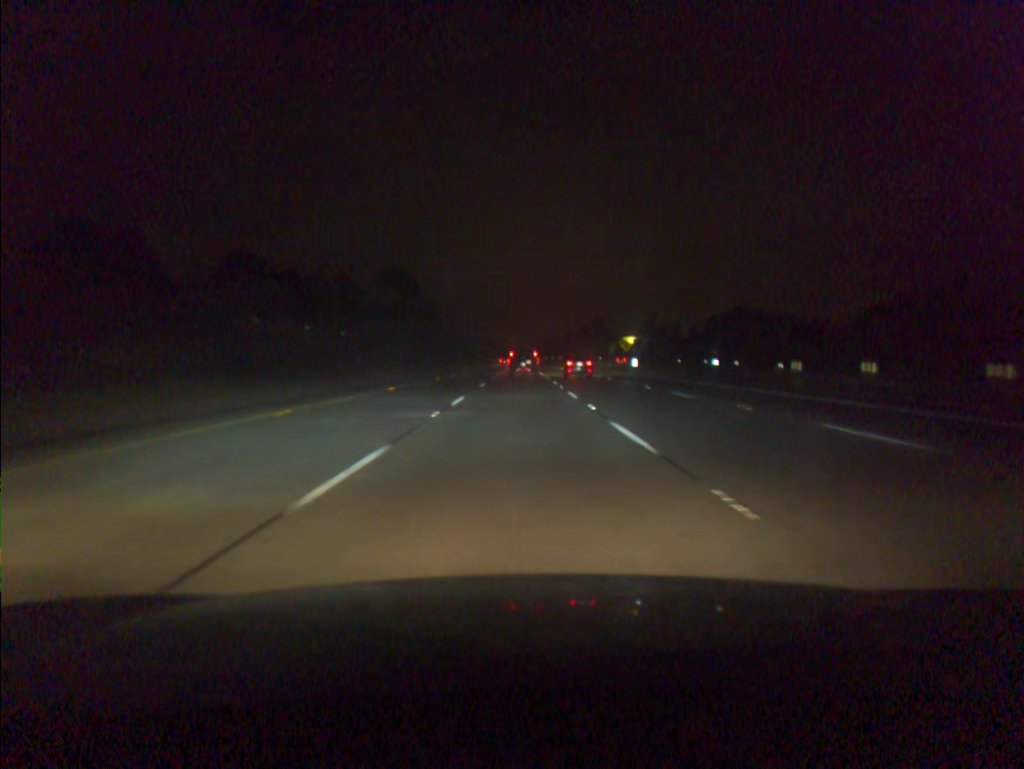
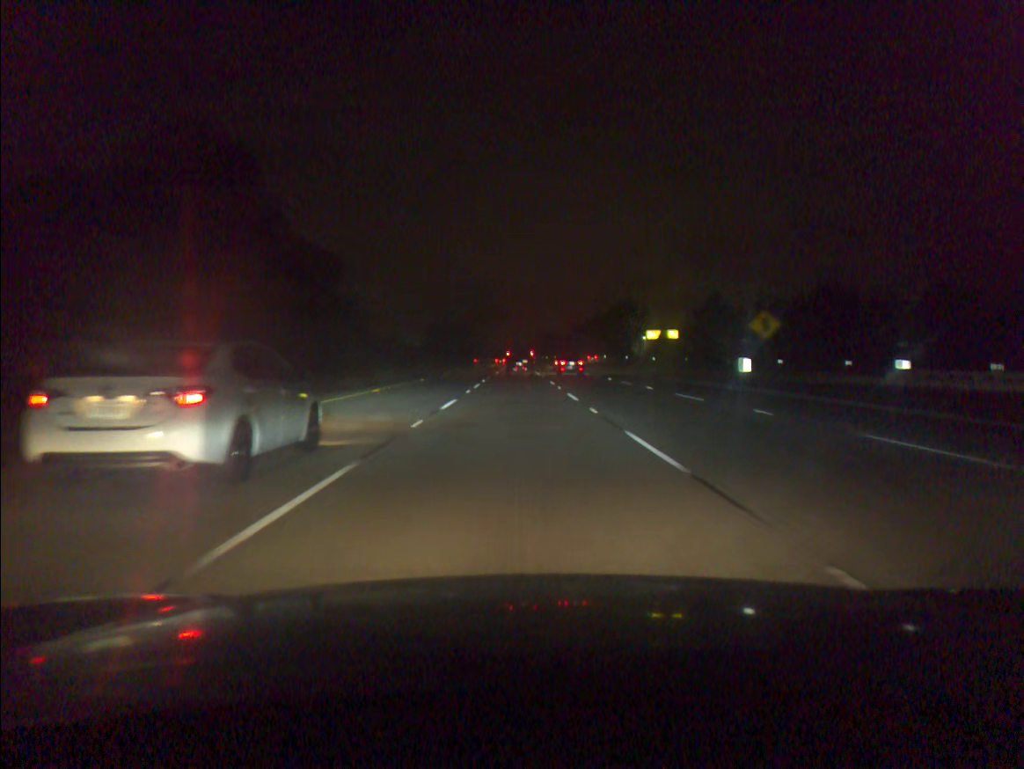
(+0.1, +60.2) m; 0°
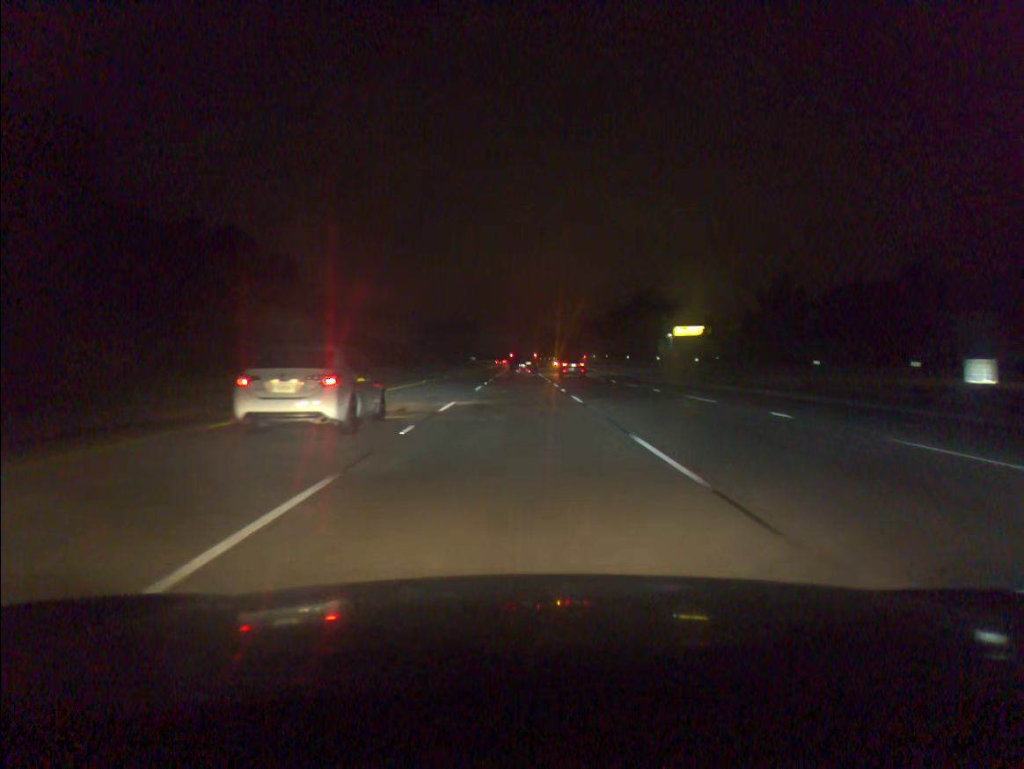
(-0.1, +30.2) m; 0°
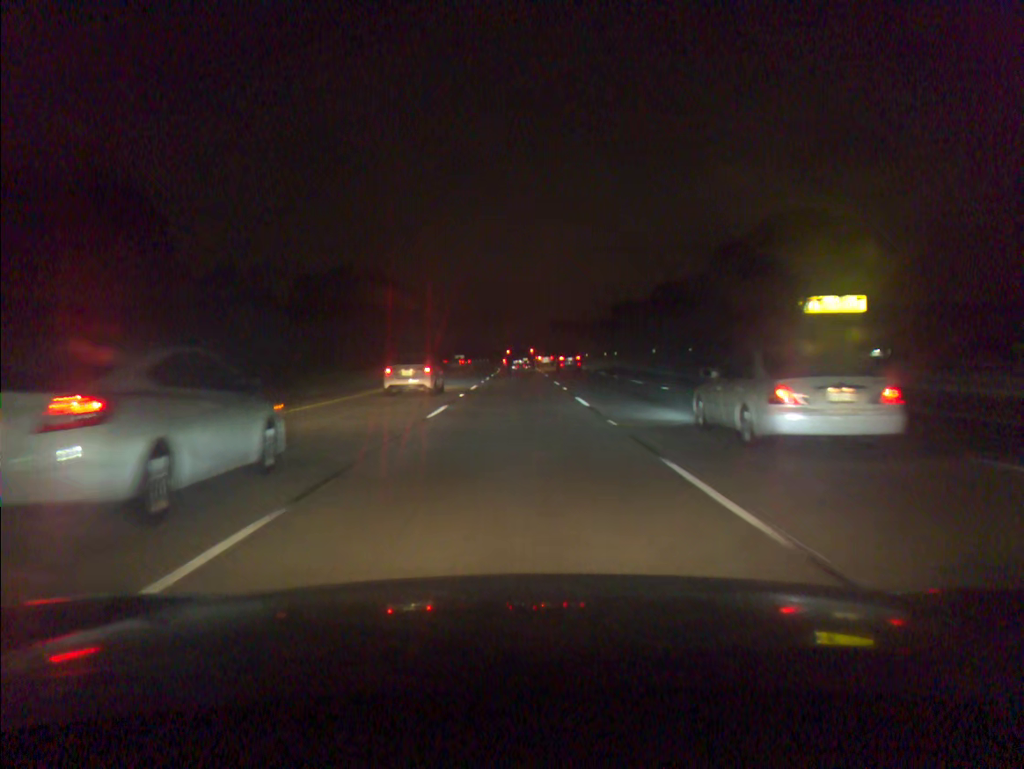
(+0.1, +75.0) m; 0°
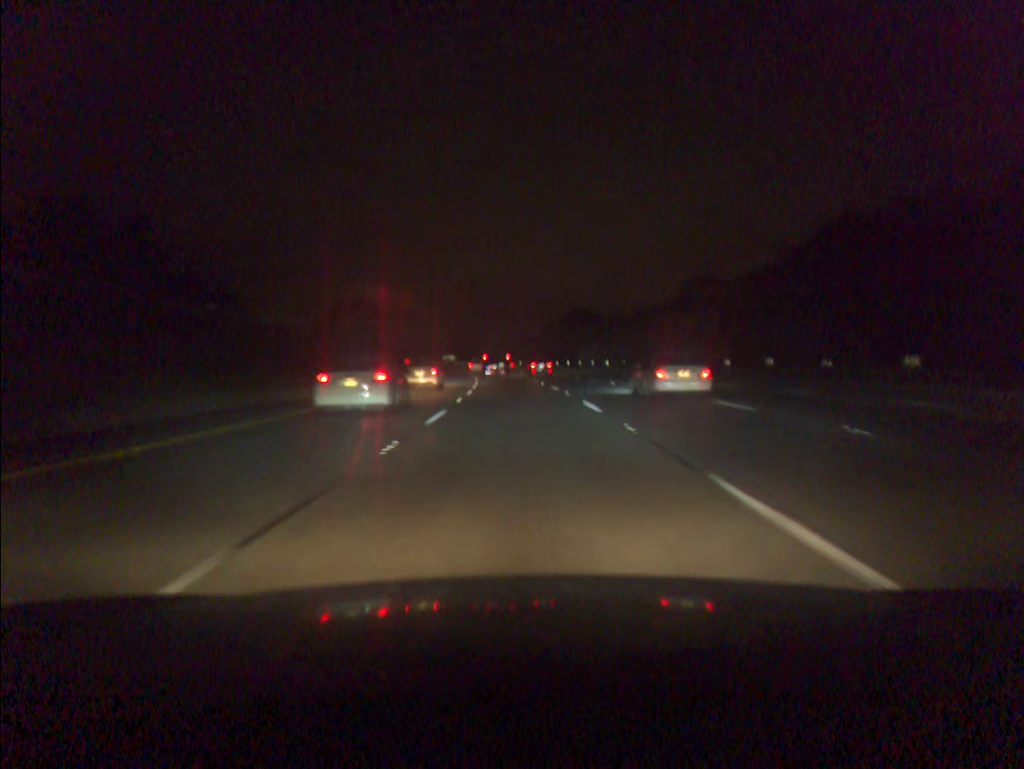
(-0.2, +60.0) m; 0°
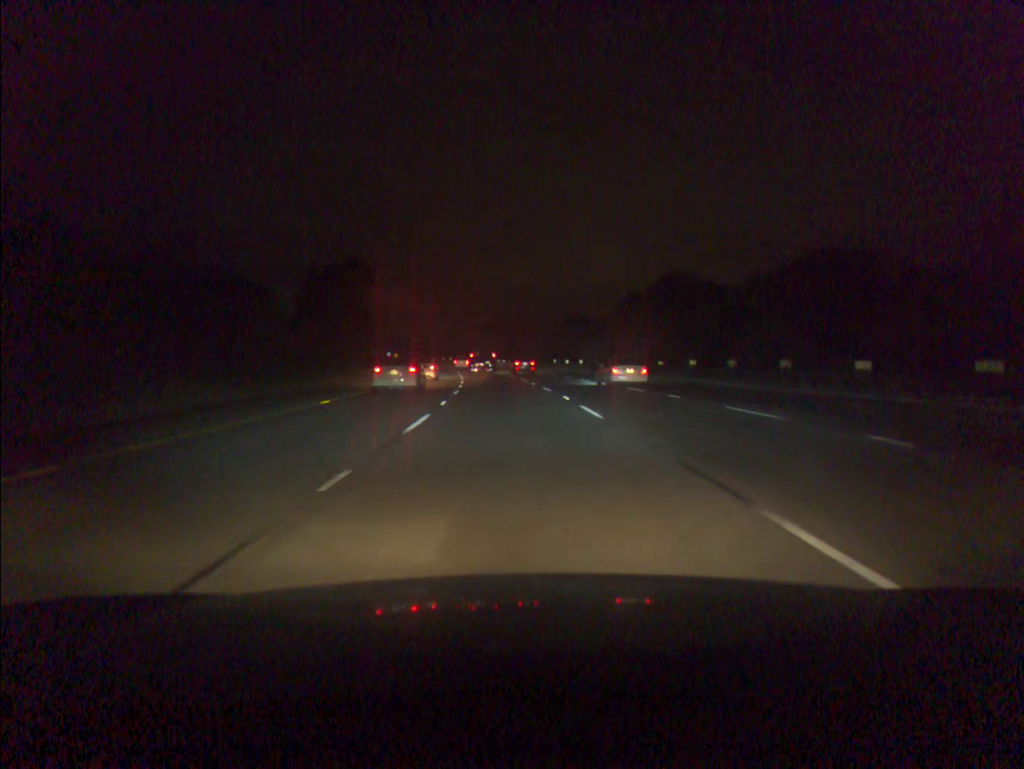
(-1.4, +60.5) m; -3°
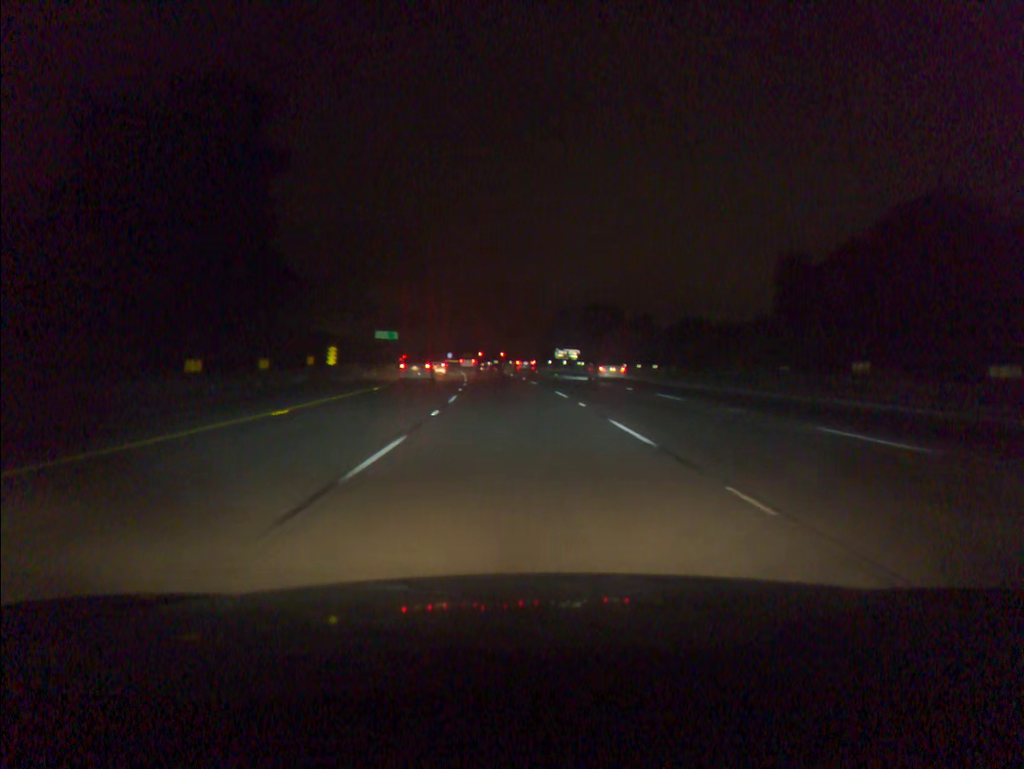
(-4.2, +77.9) m; -6°
